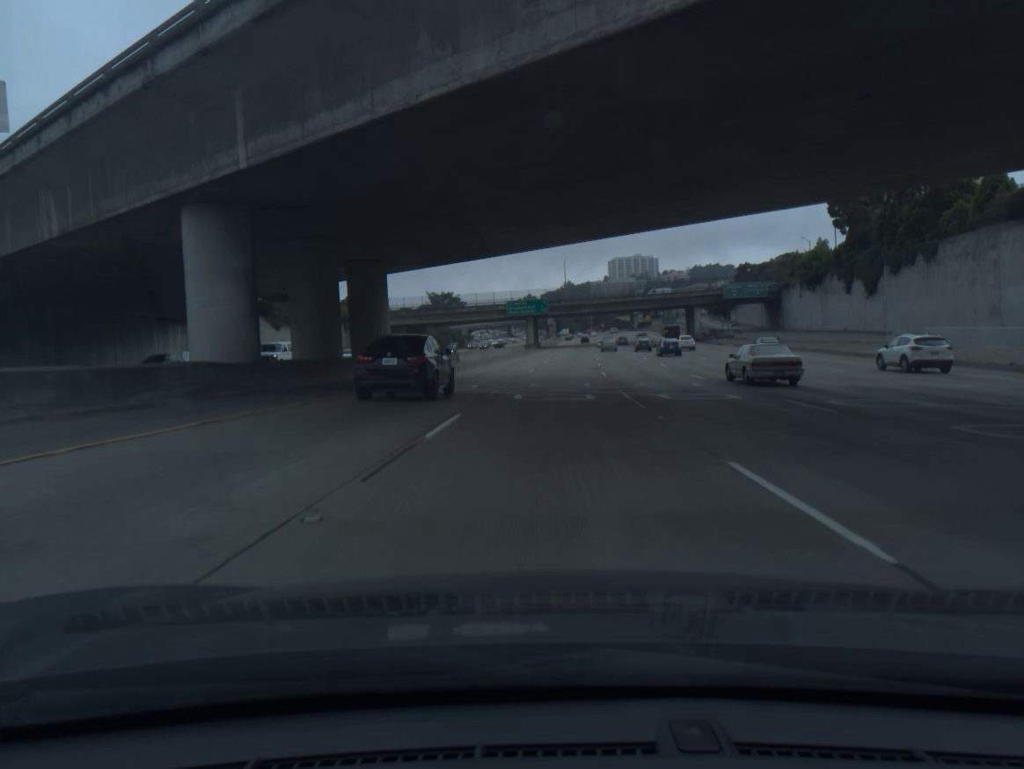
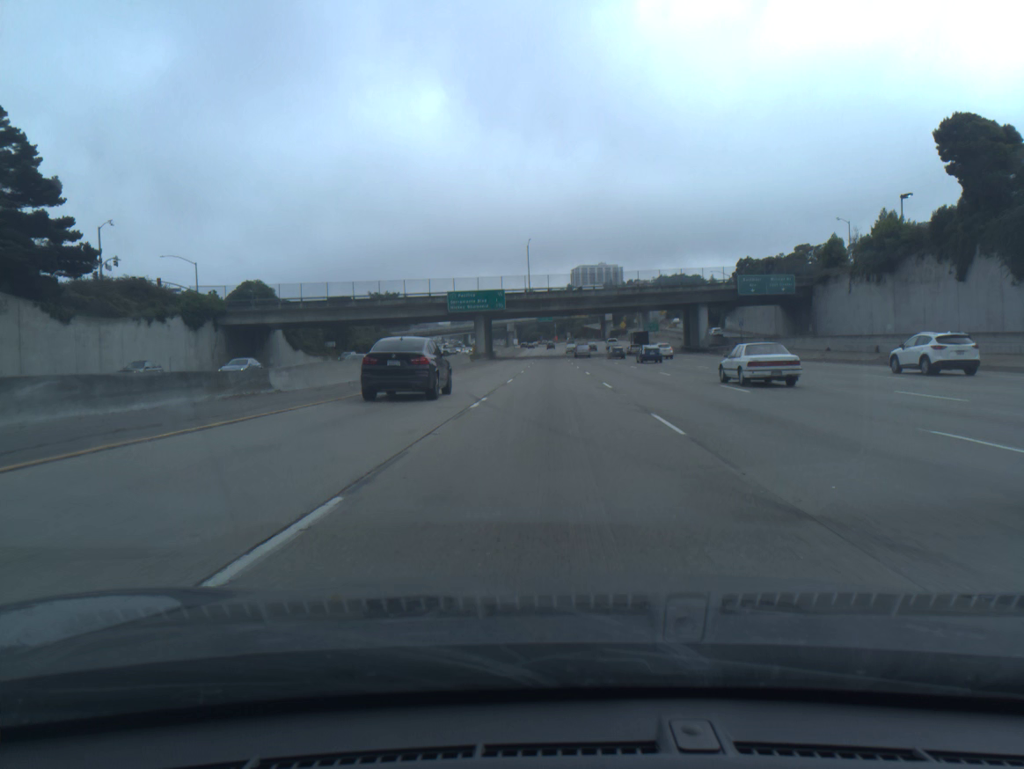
(+0.9, +37.1) m; +3°
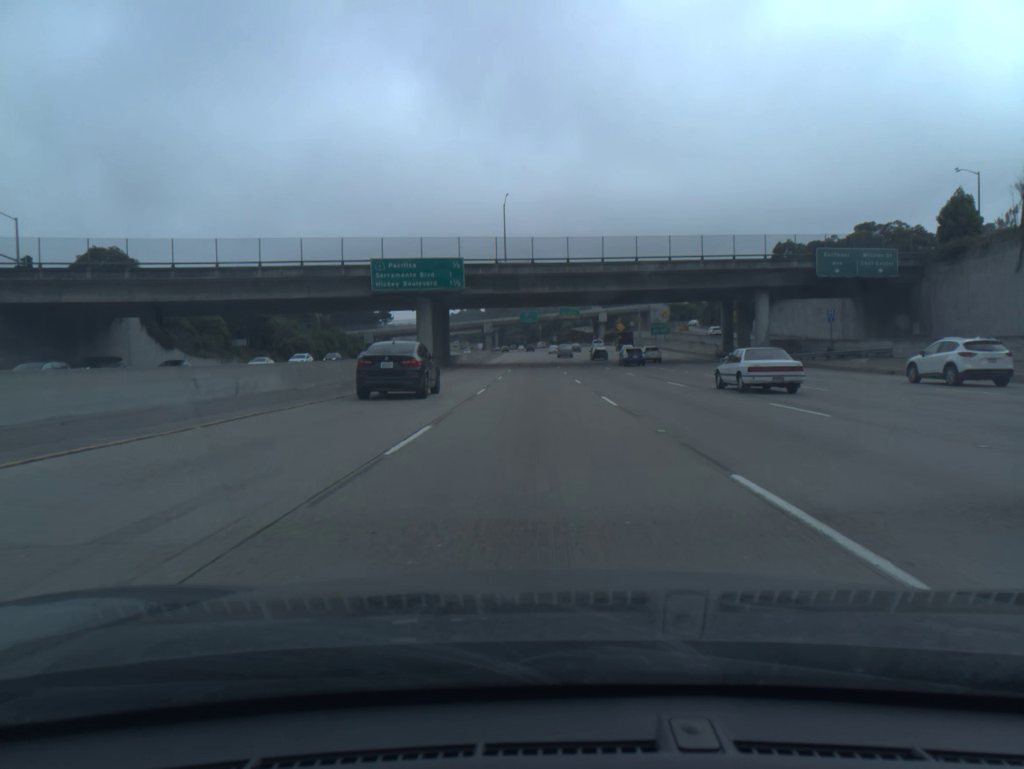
(+0.5, +37.0) m; +1°
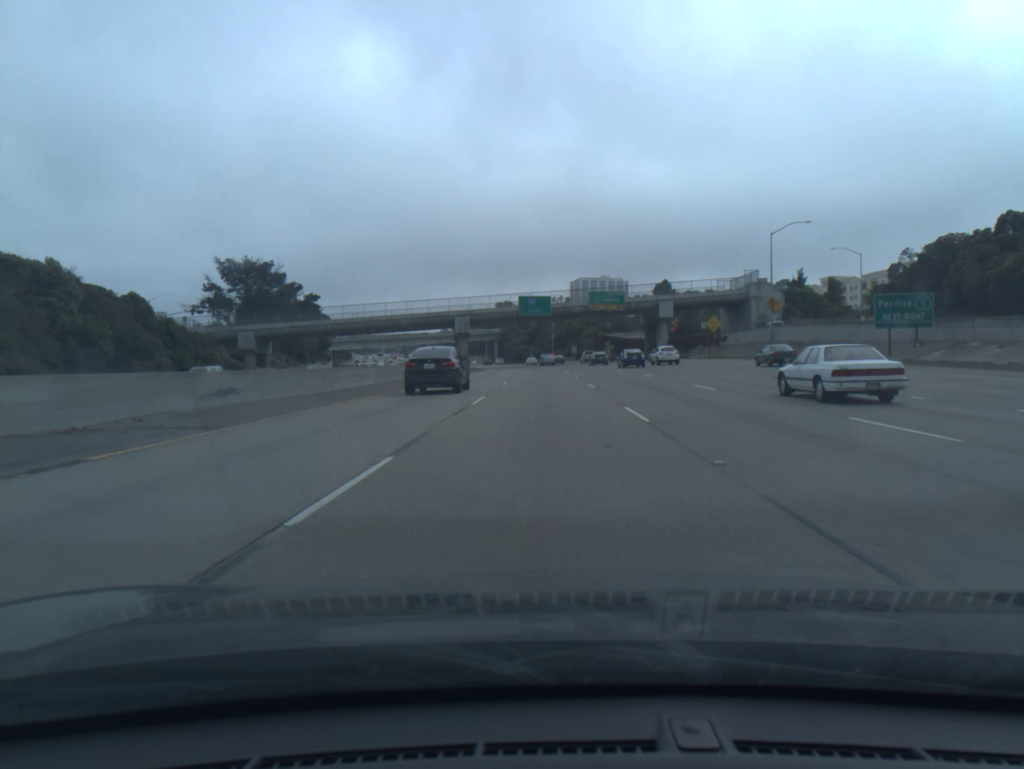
(-0.7, +91.8) m; -1°
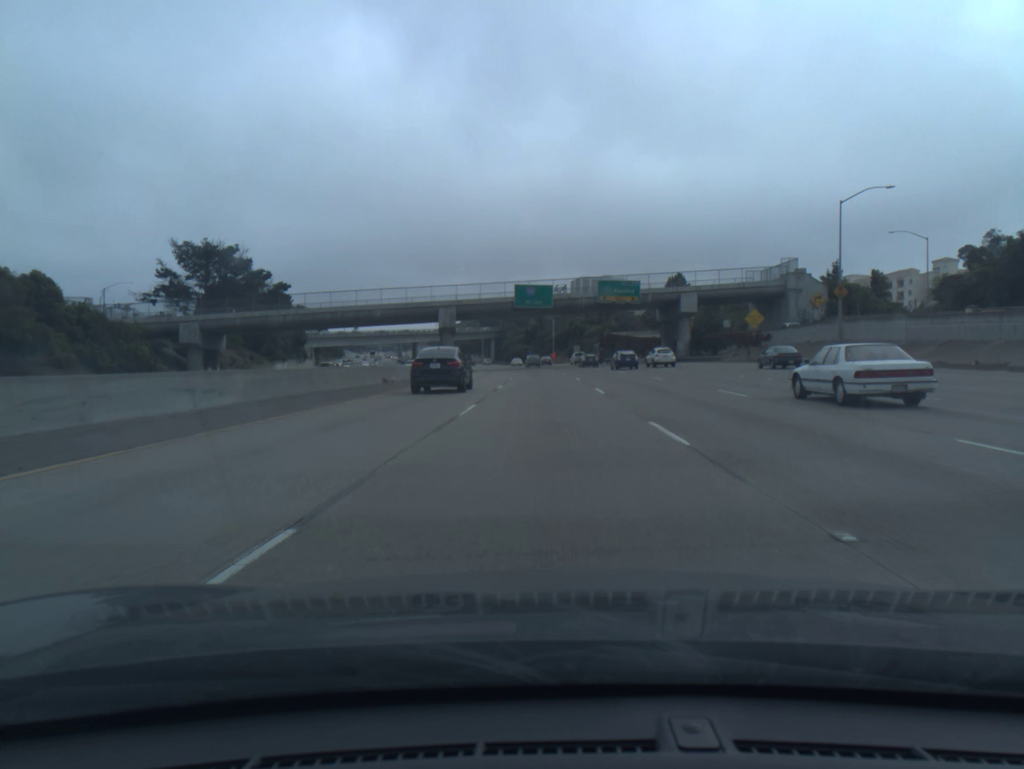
(0.0, +18.3) m; 0°
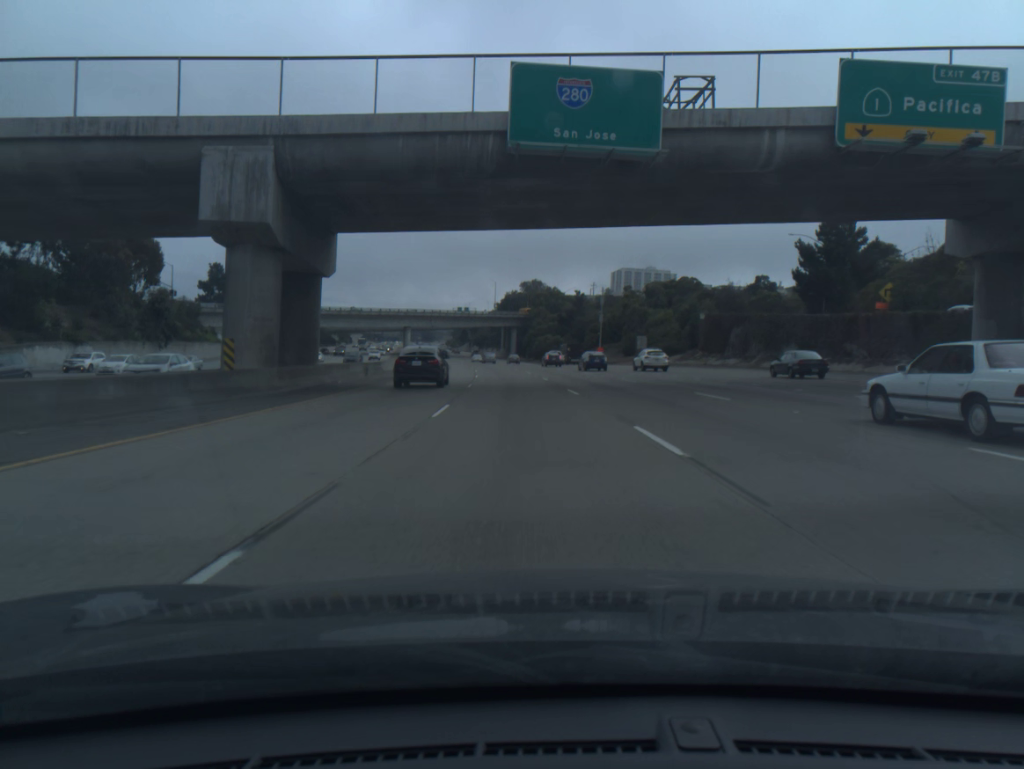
(-0.7, +73.8) m; -2°
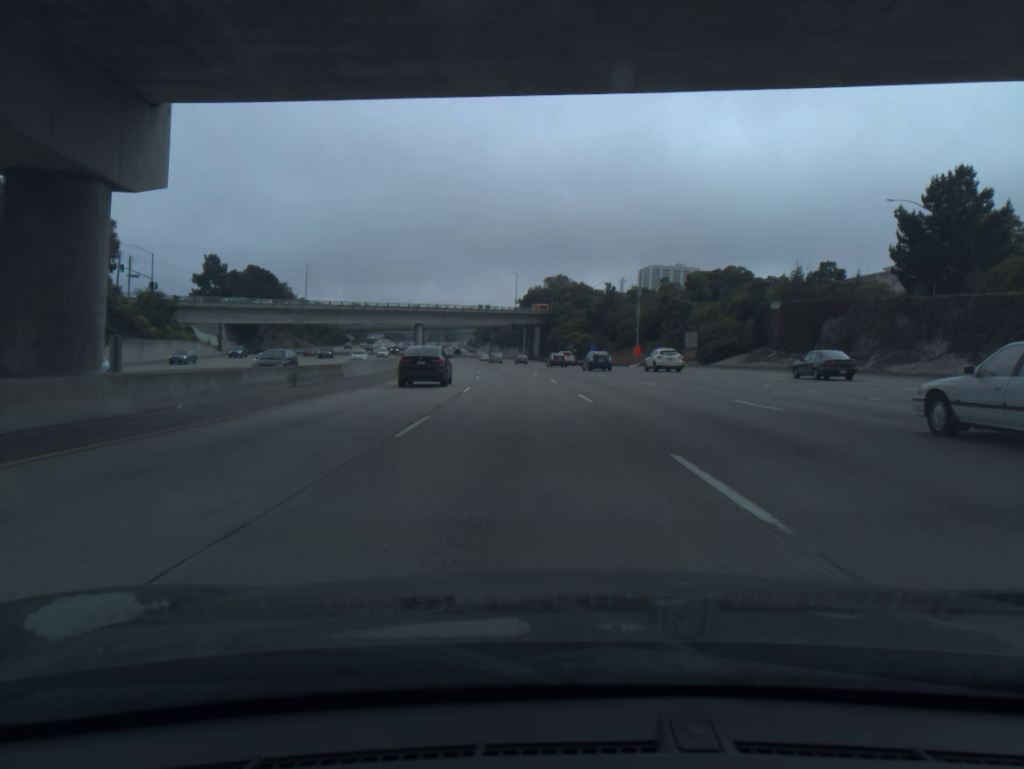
(-0.3, +18.6) m; -2°
